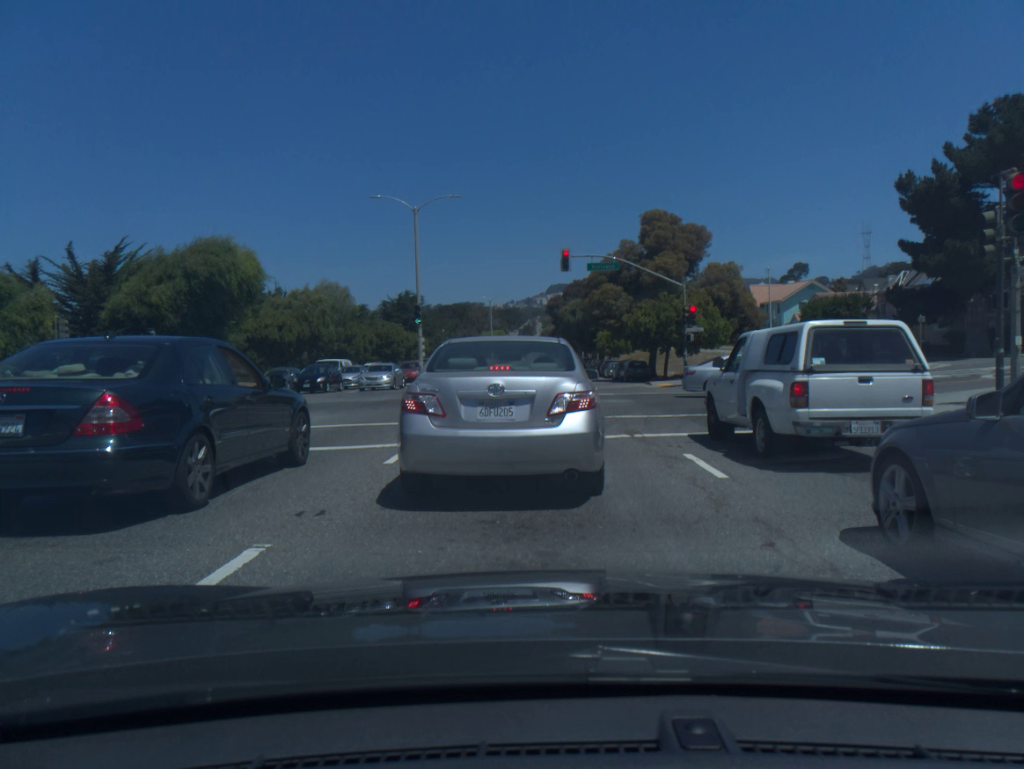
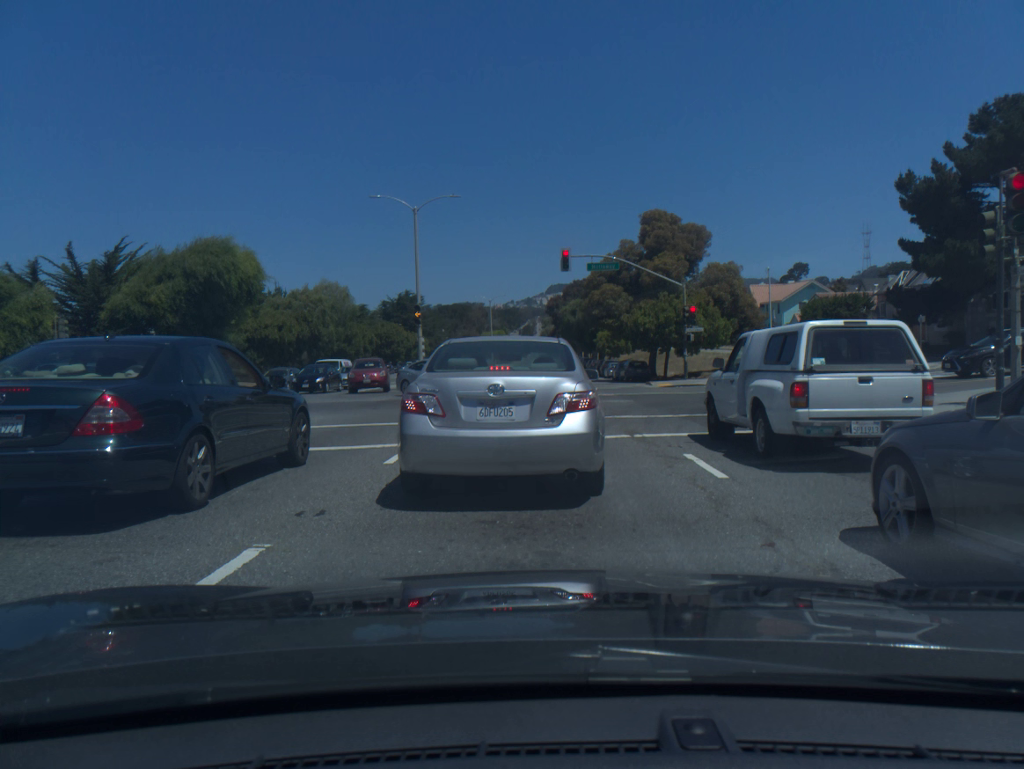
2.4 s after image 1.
(0.0, 0.0) m; 0°
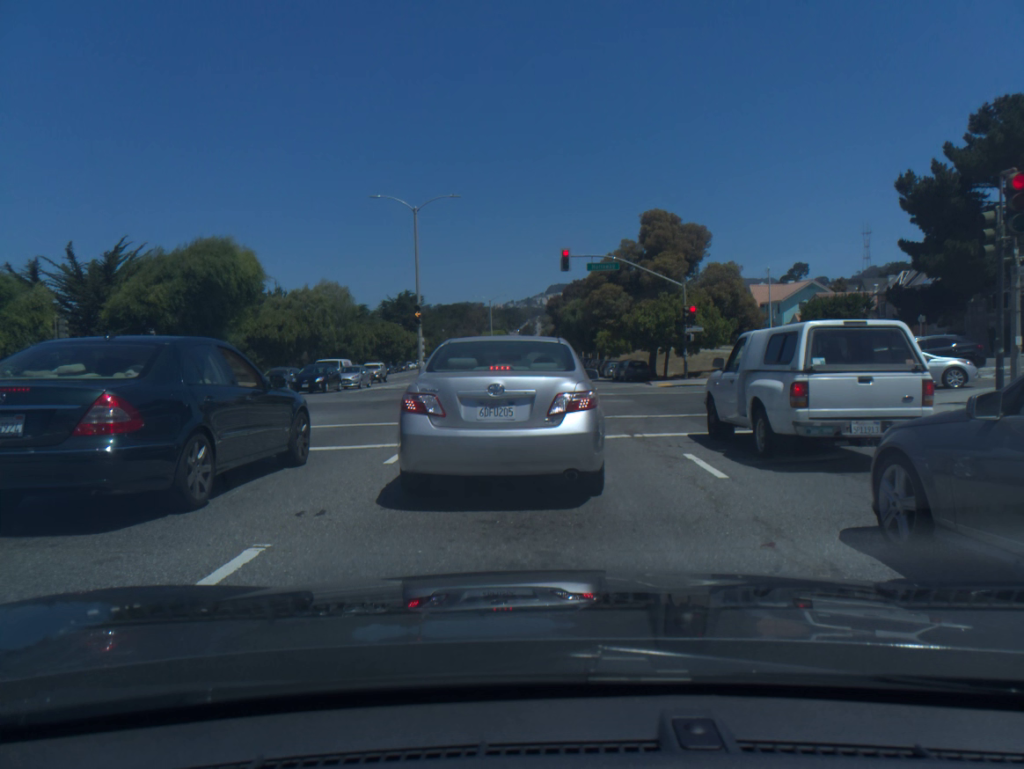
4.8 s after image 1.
(+0.1, 0.0) m; 0°
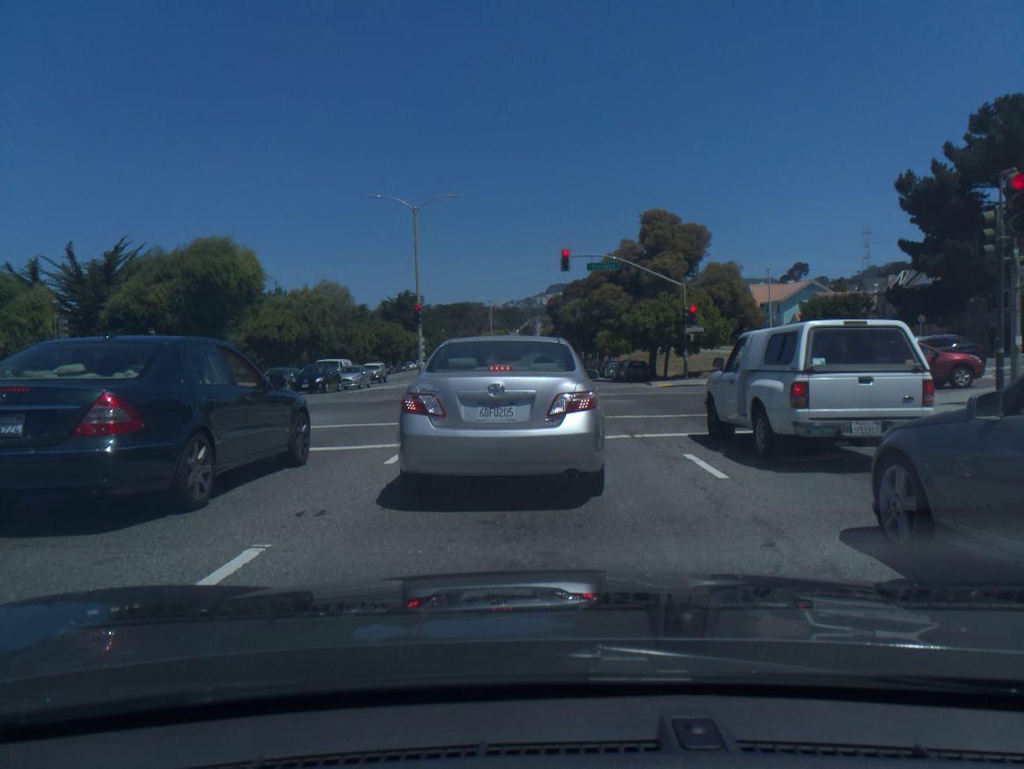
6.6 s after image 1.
(0.0, 0.0) m; 0°
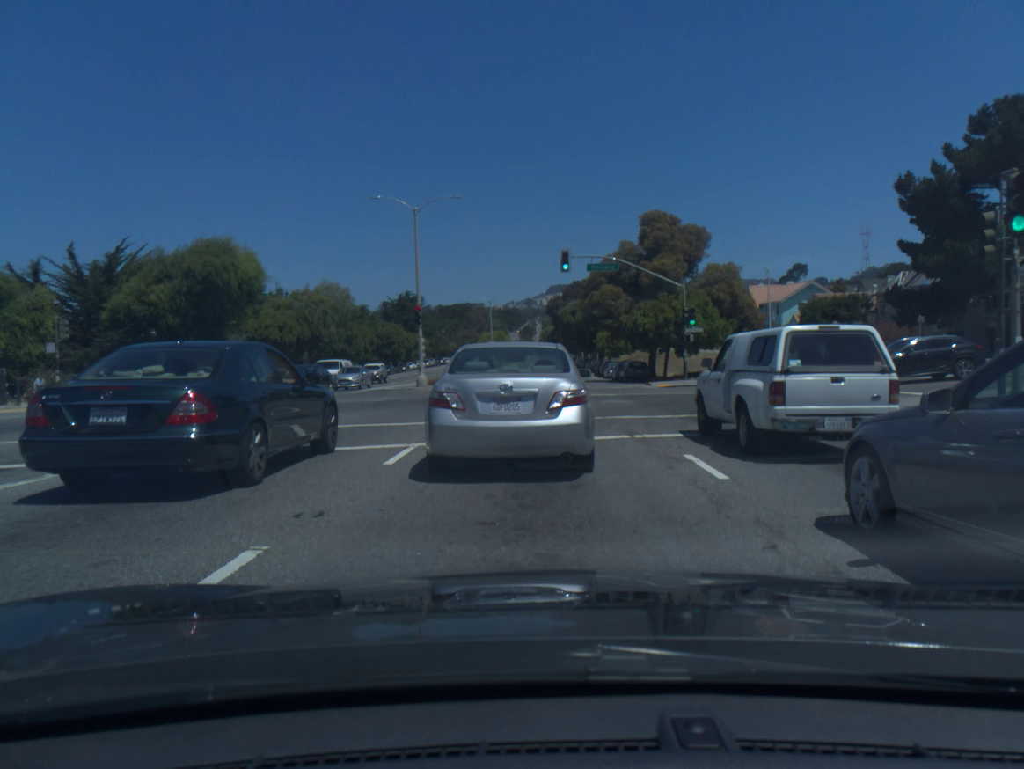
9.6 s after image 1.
(0.0, 0.0) m; 0°
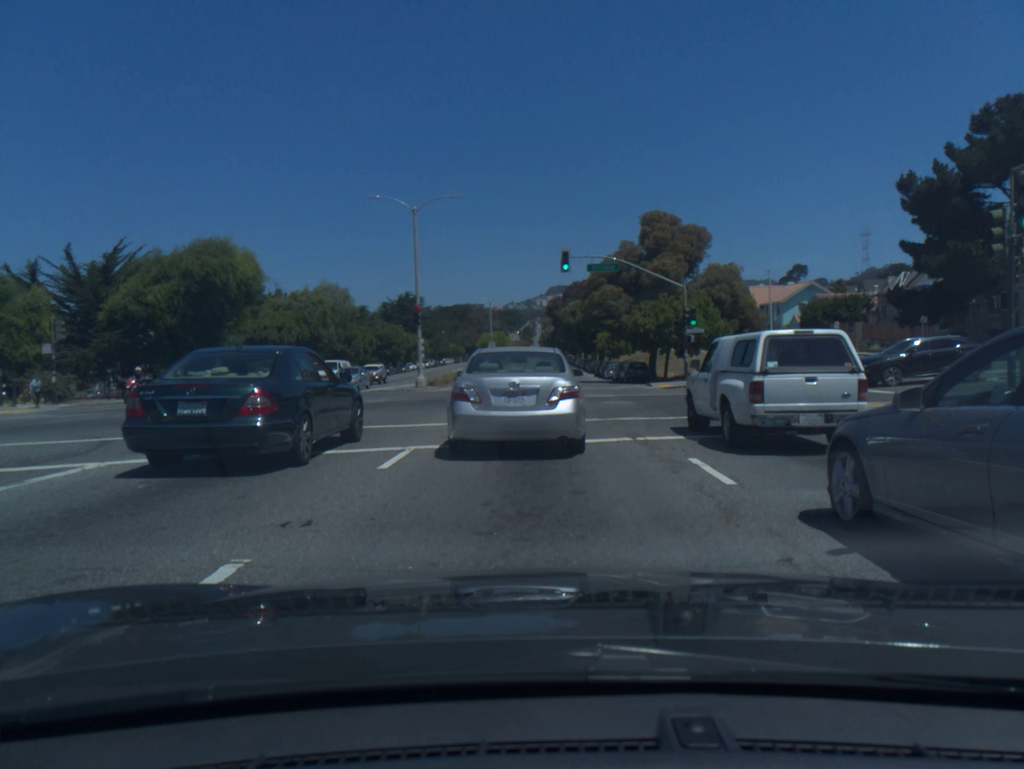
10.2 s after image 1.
(0.0, +0.3) m; 0°
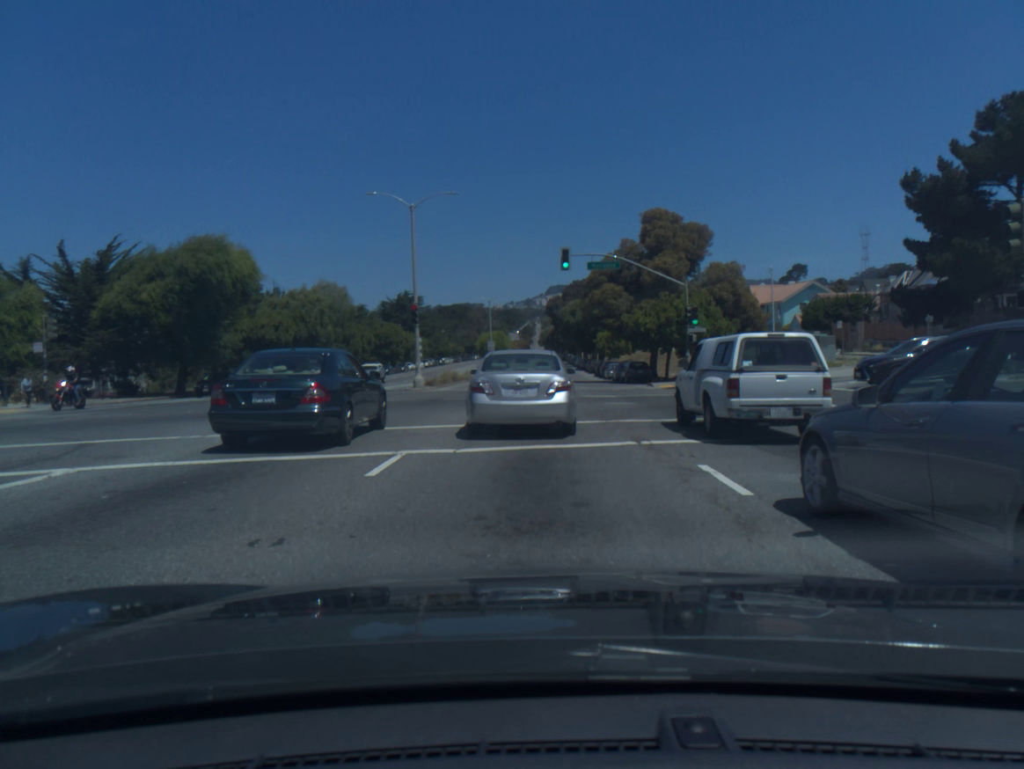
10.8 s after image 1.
(0.0, +0.6) m; 0°
